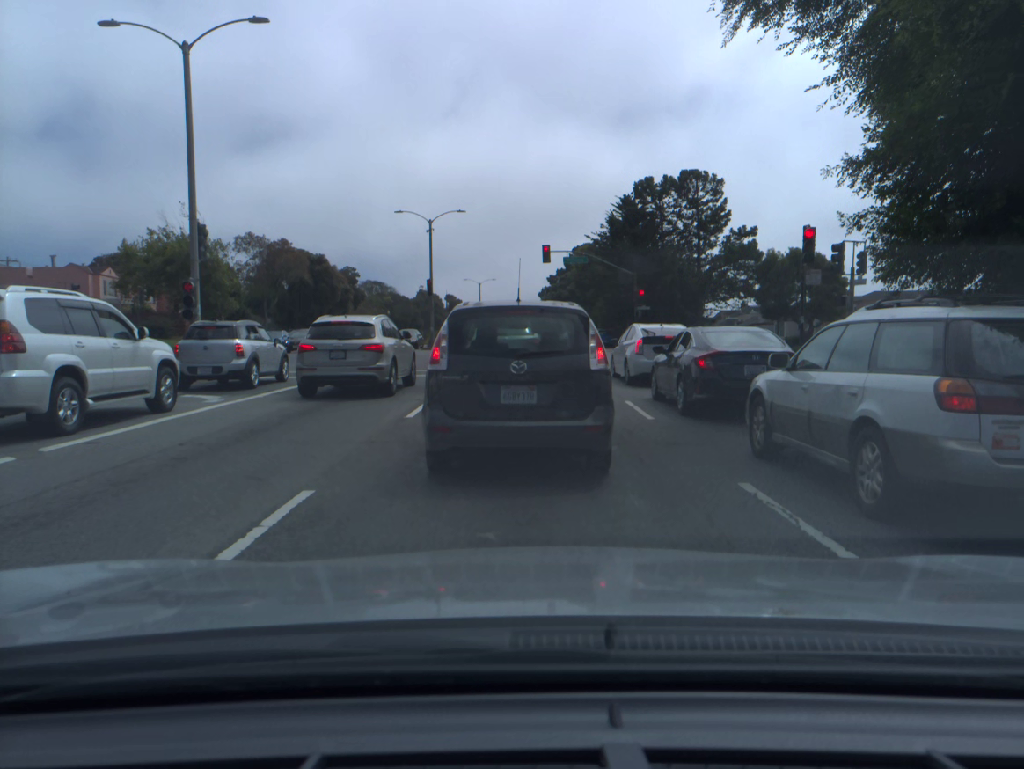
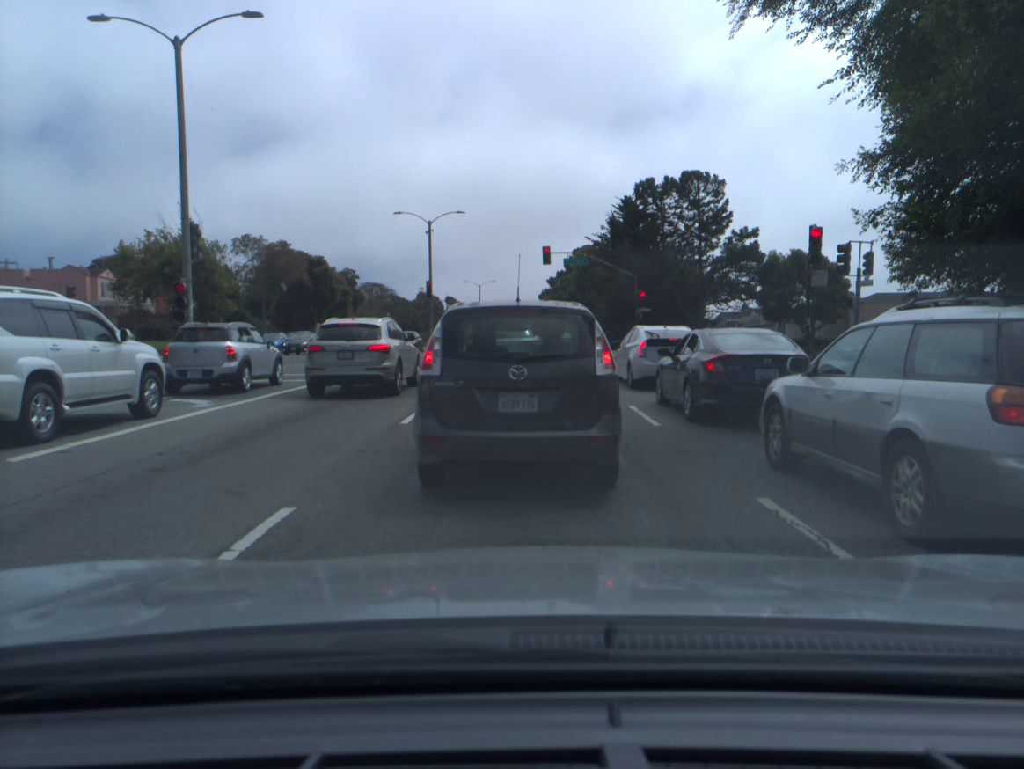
(0.0, +0.6) m; 0°
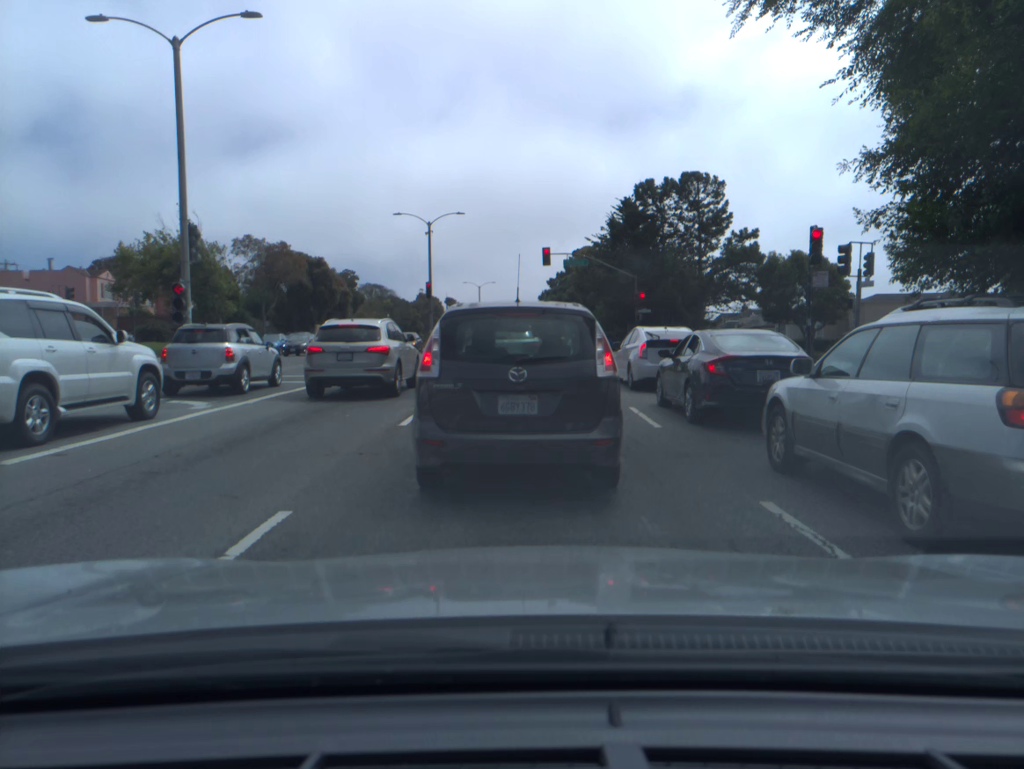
(0.0, +0.1) m; 0°
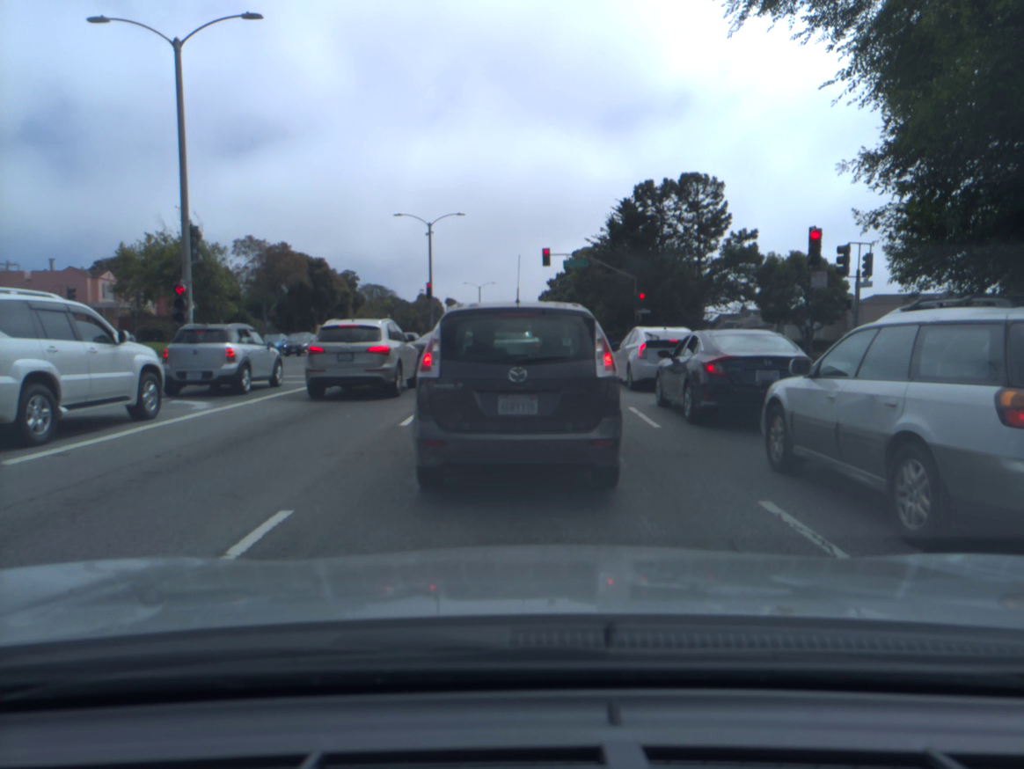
(0.0, 0.0) m; 0°
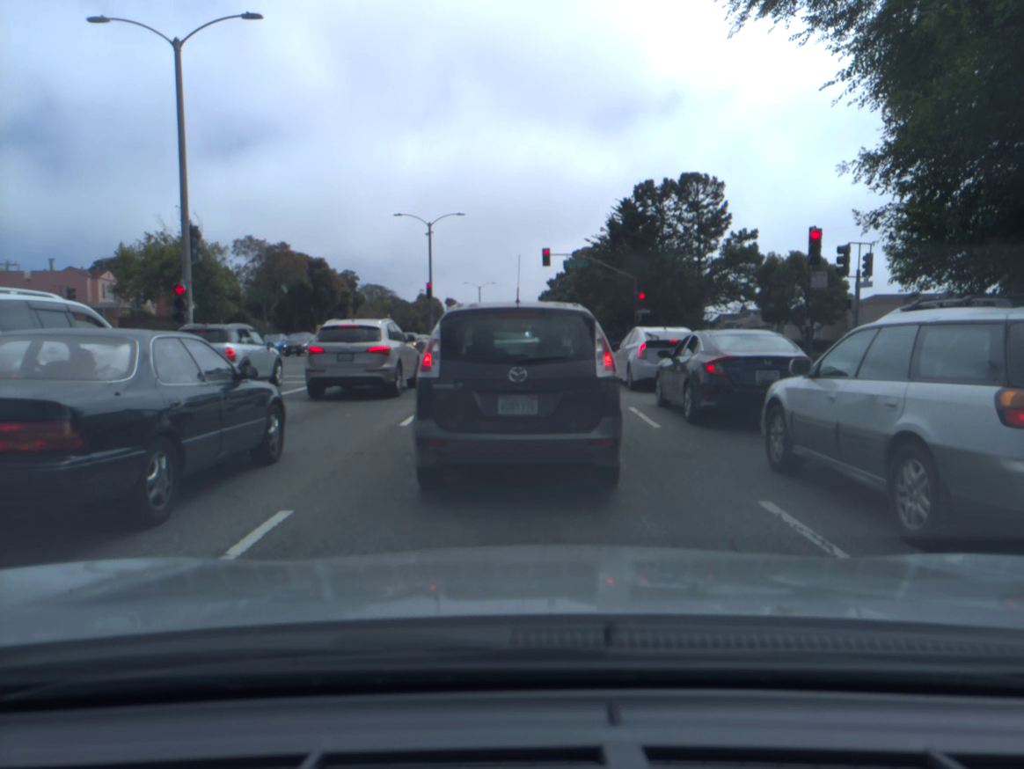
(0.0, 0.0) m; 0°
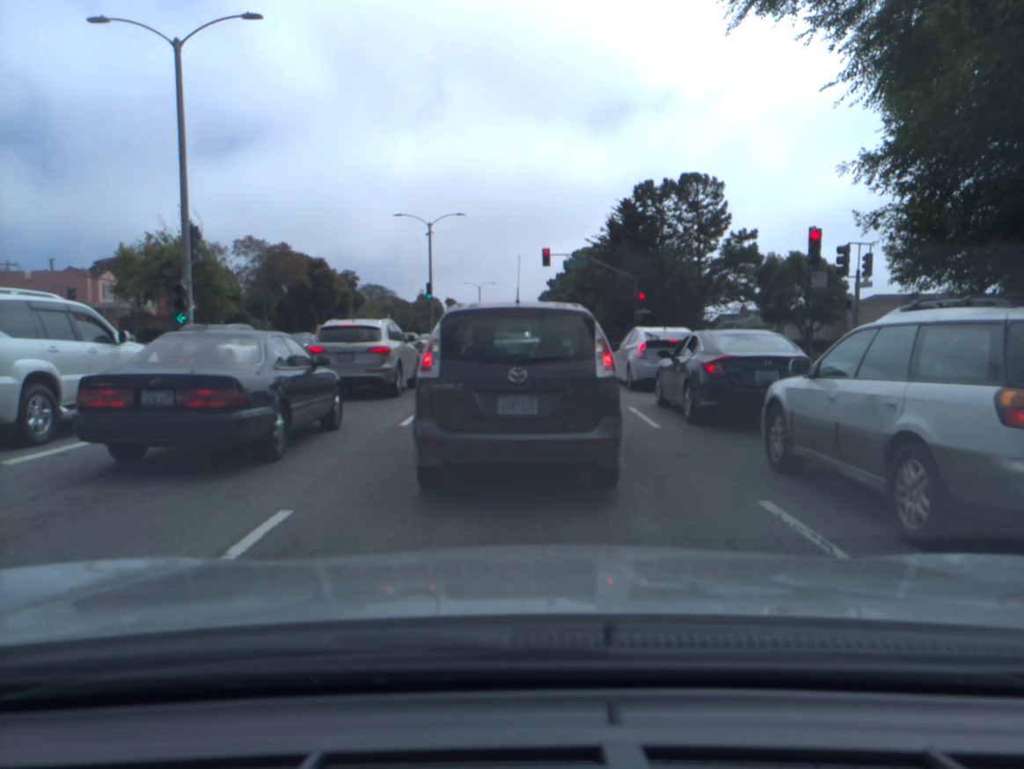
(0.0, 0.0) m; 0°
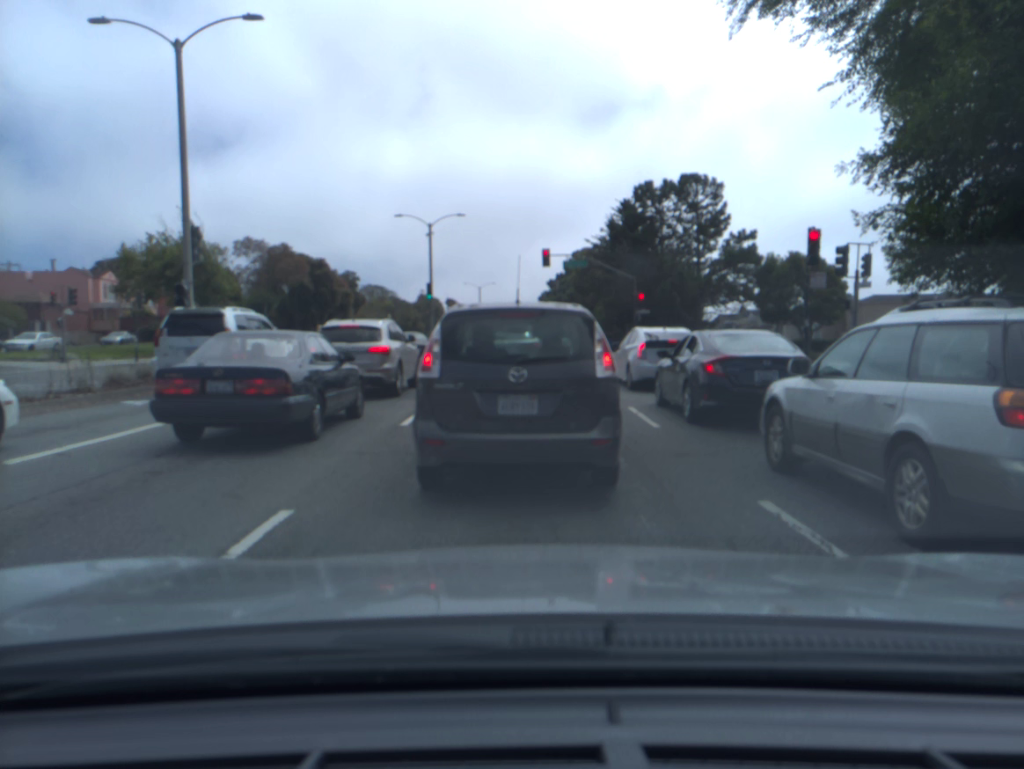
(0.0, 0.0) m; 0°
